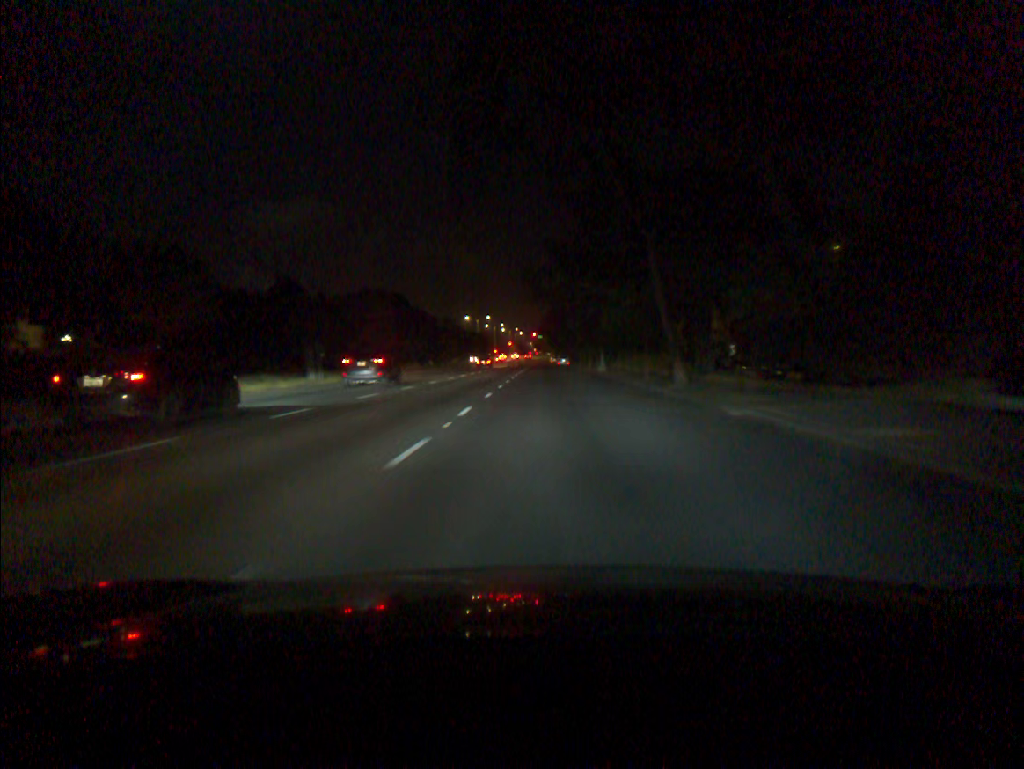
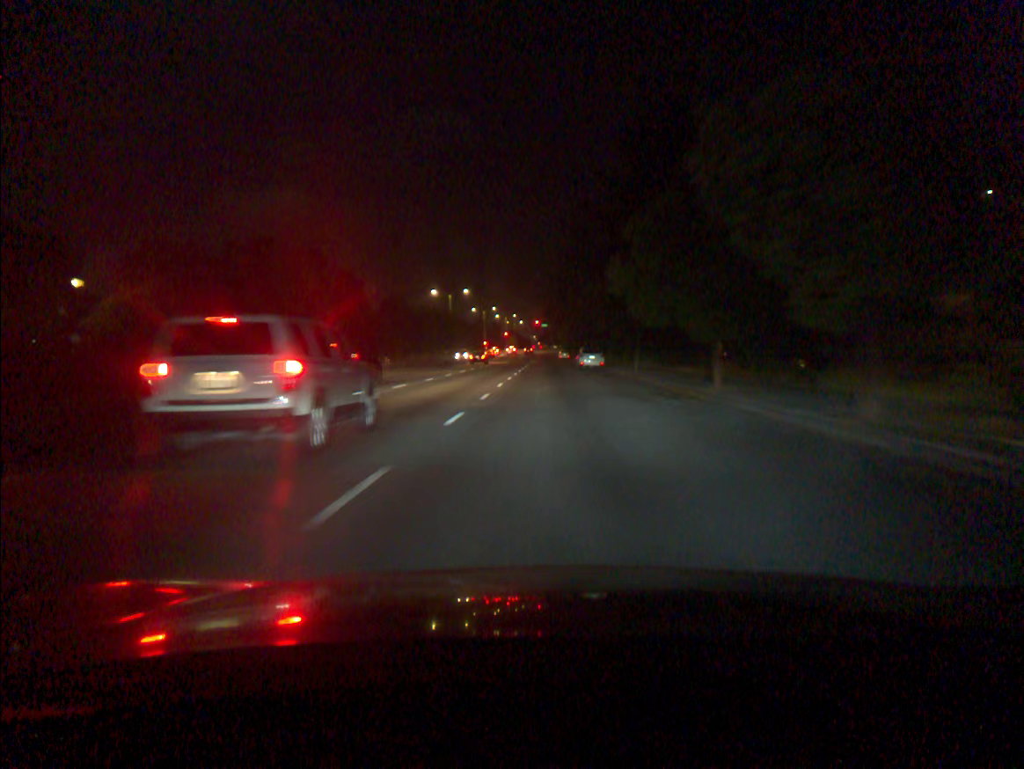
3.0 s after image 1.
(-0.1, +53.6) m; 0°
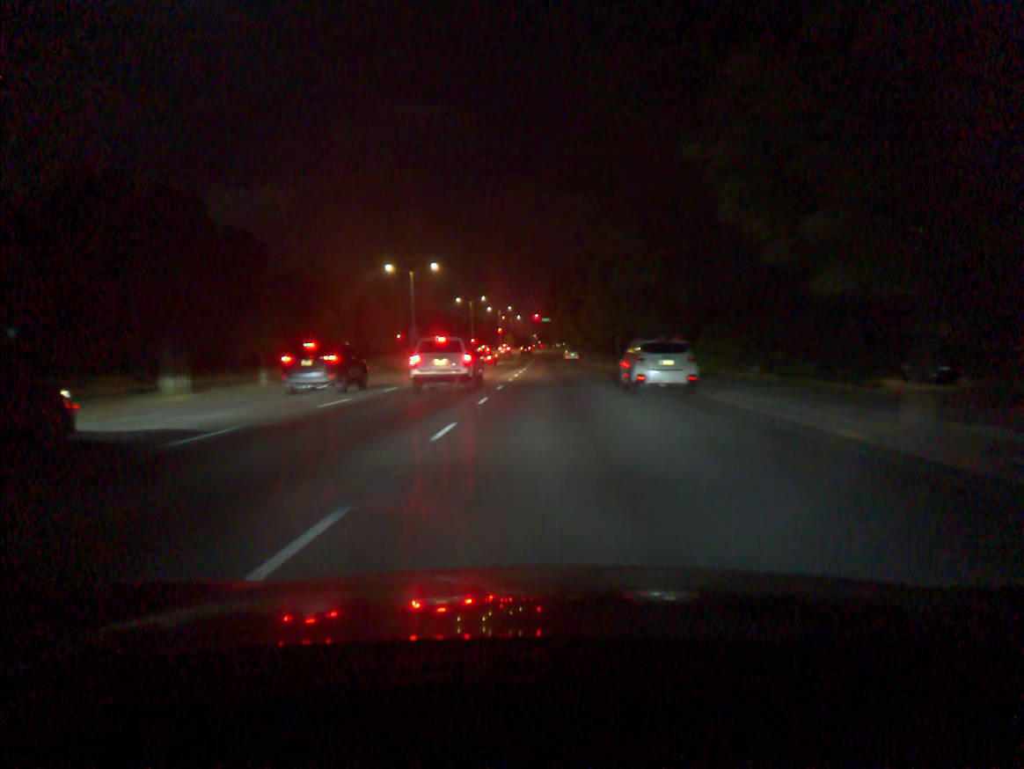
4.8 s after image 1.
(0.0, +30.9) m; 0°
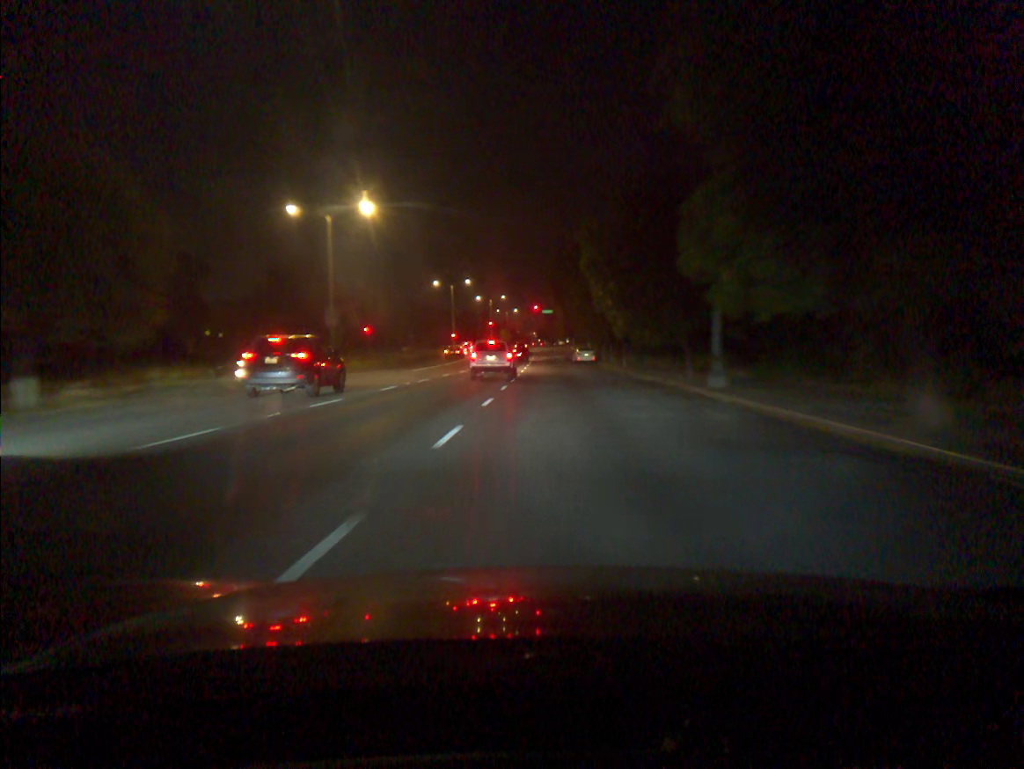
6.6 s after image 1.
(-0.2, +29.6) m; 0°
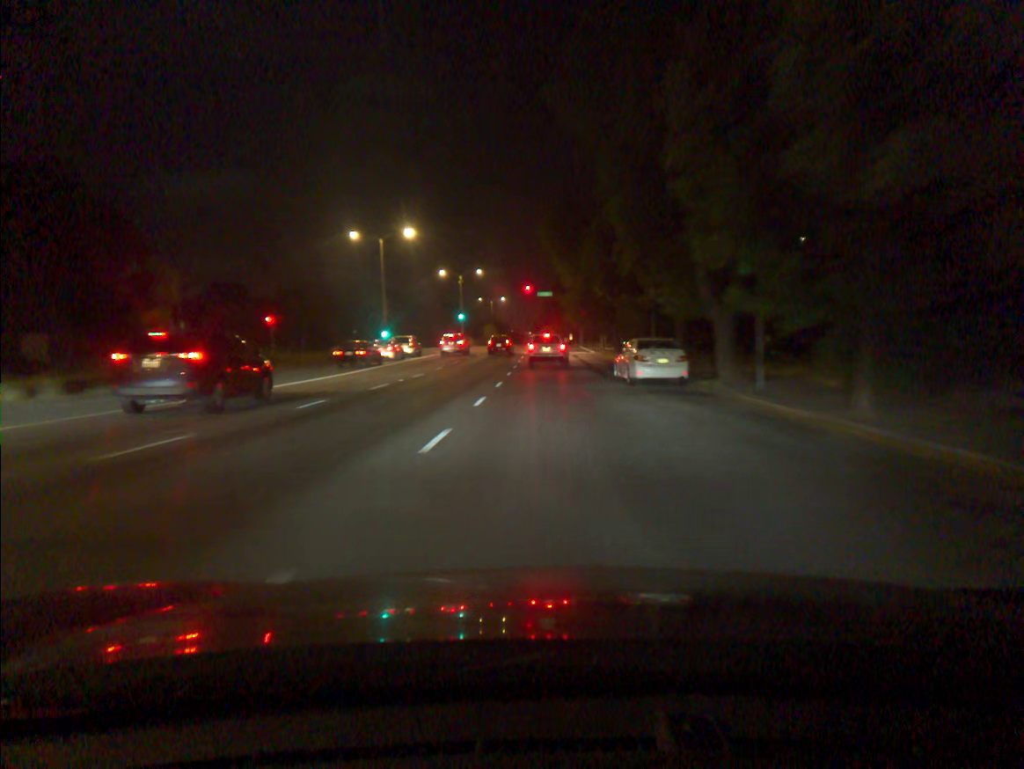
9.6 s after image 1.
(+0.2, +44.4) m; 0°
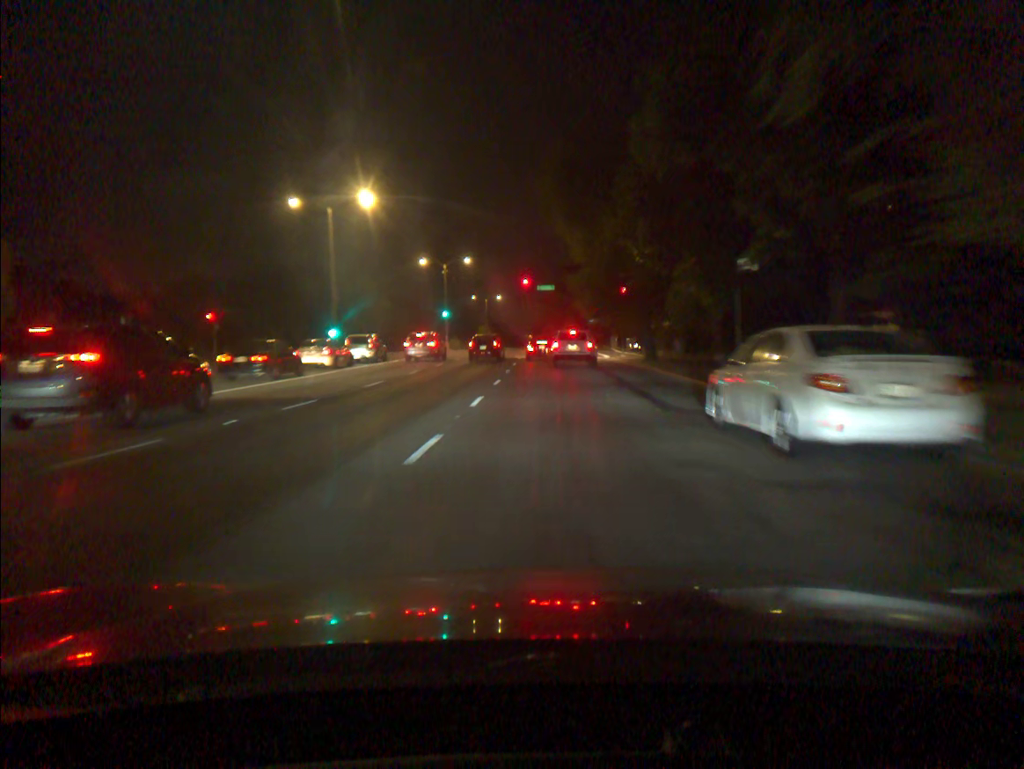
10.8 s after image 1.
(0.0, +15.4) m; 0°
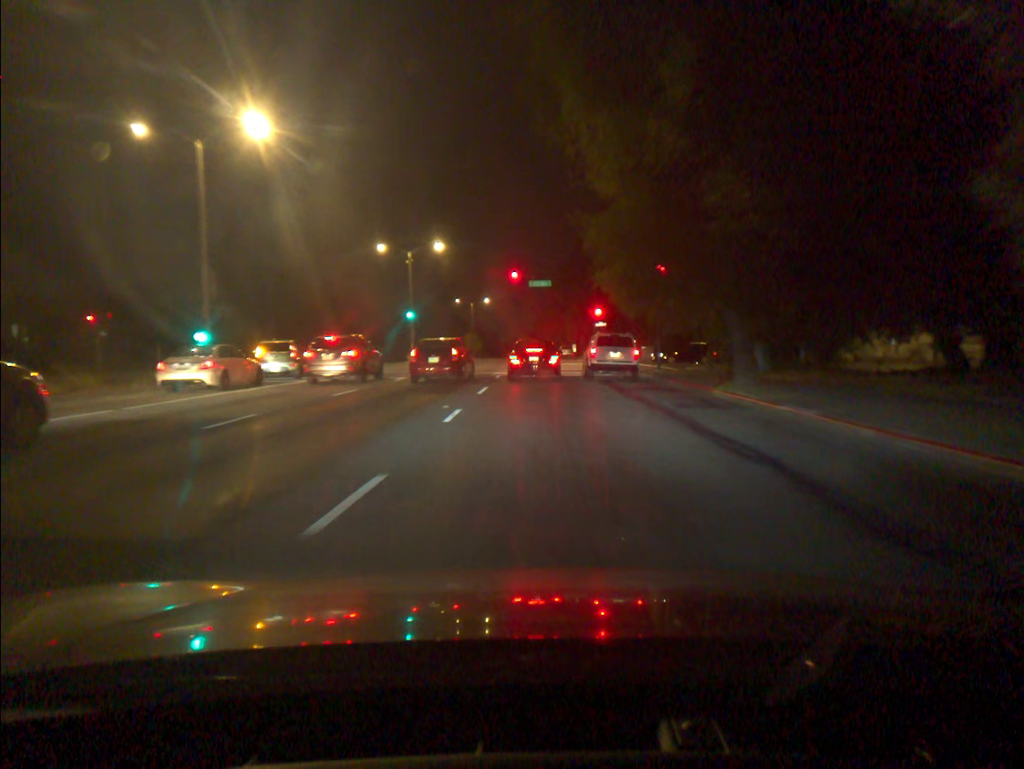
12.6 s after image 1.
(0.0, +17.6) m; 0°
